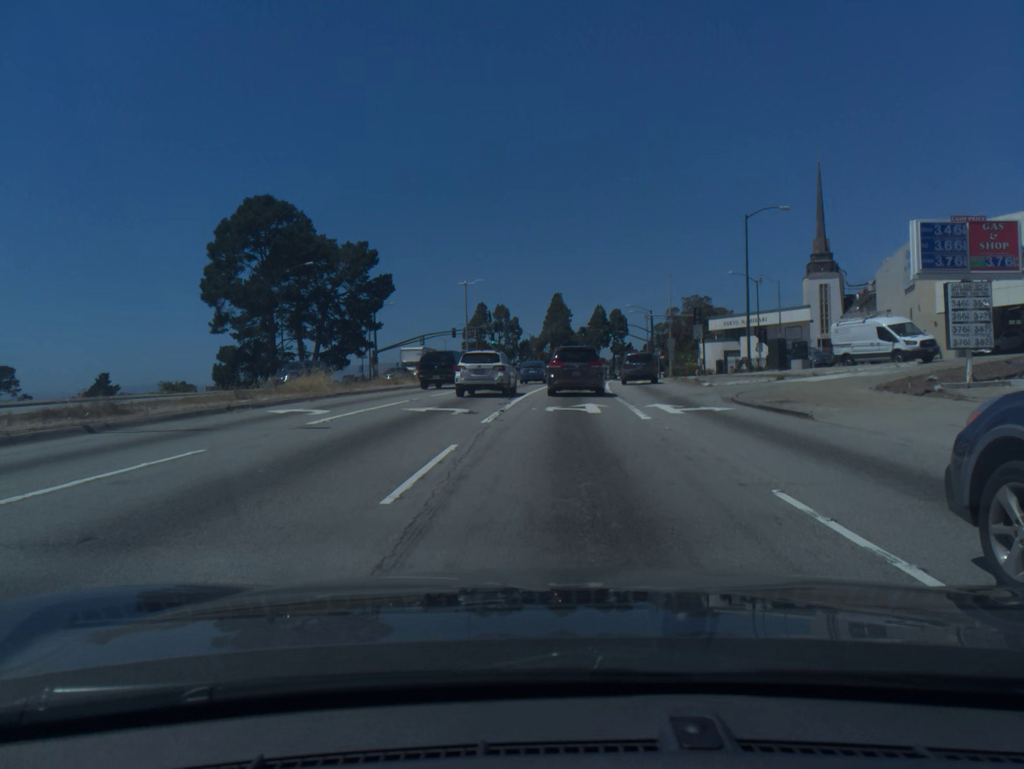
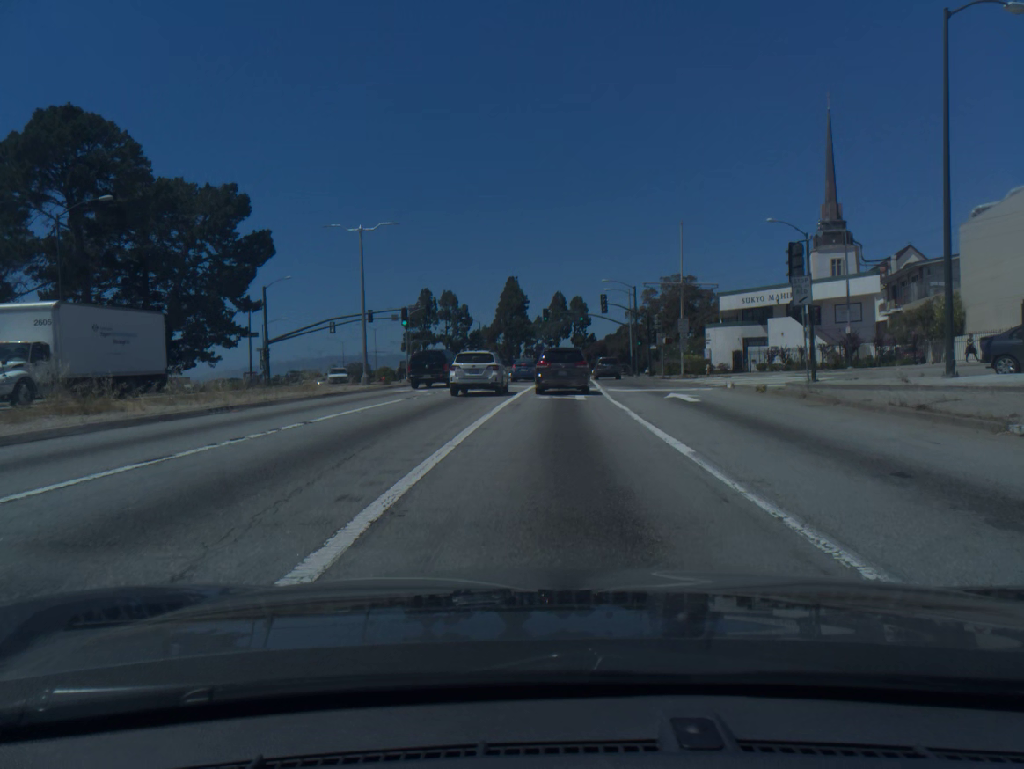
(+0.7, +27.3) m; +4°
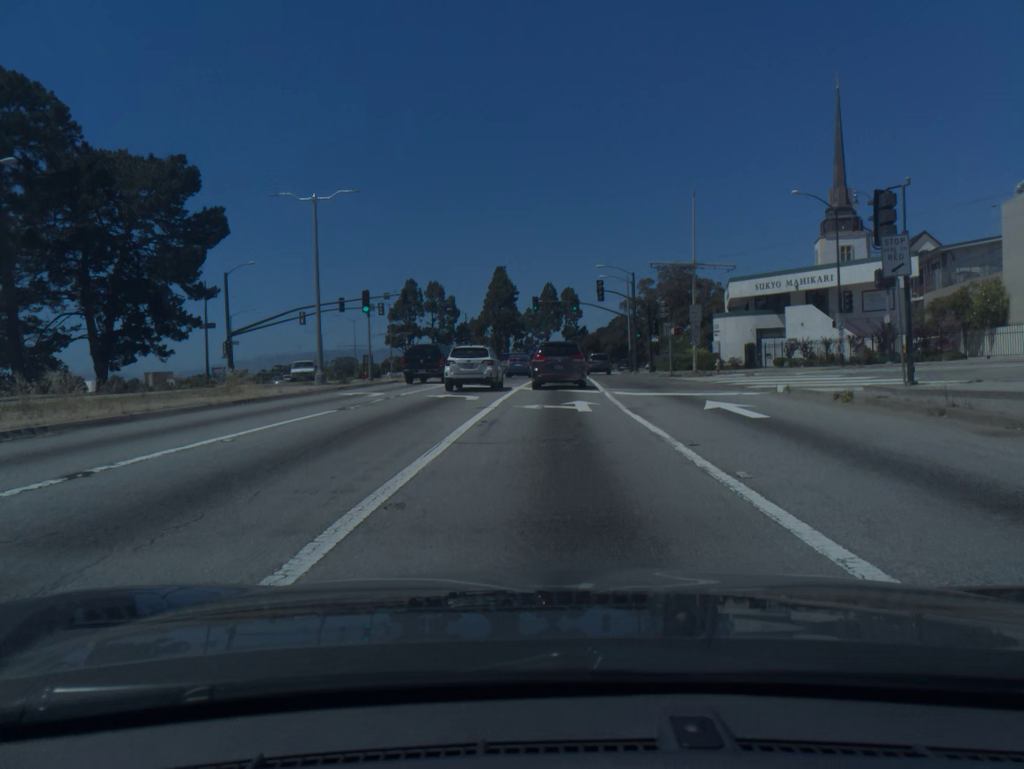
(0.0, +7.2) m; +1°
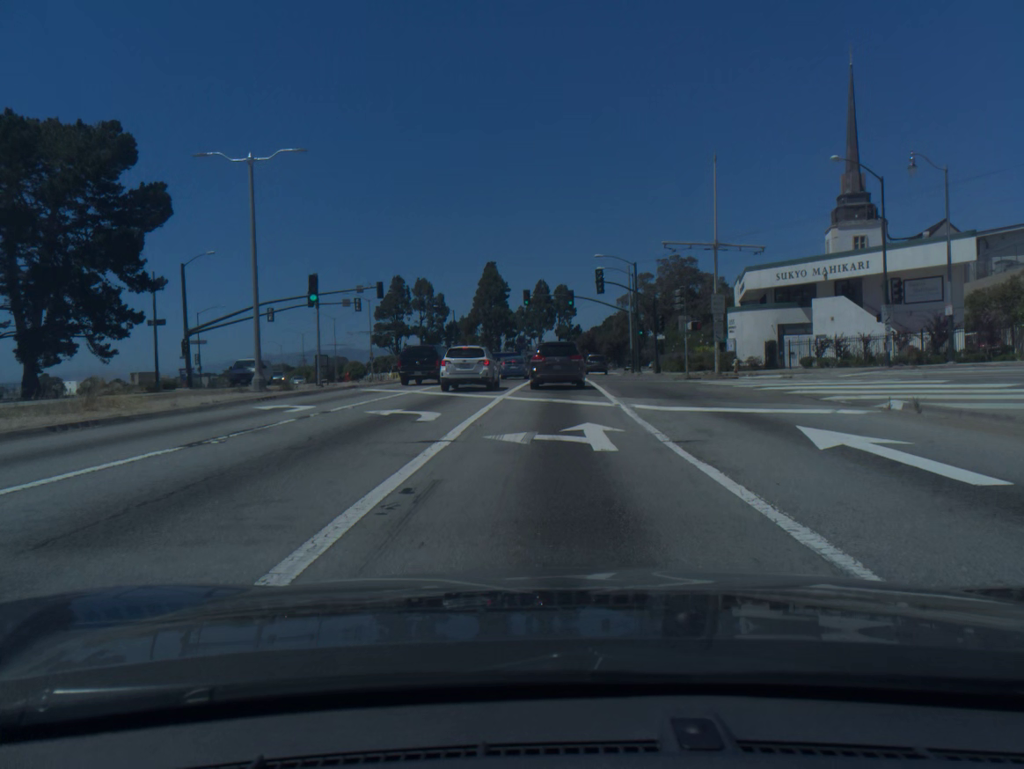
(0.0, +7.4) m; 0°
